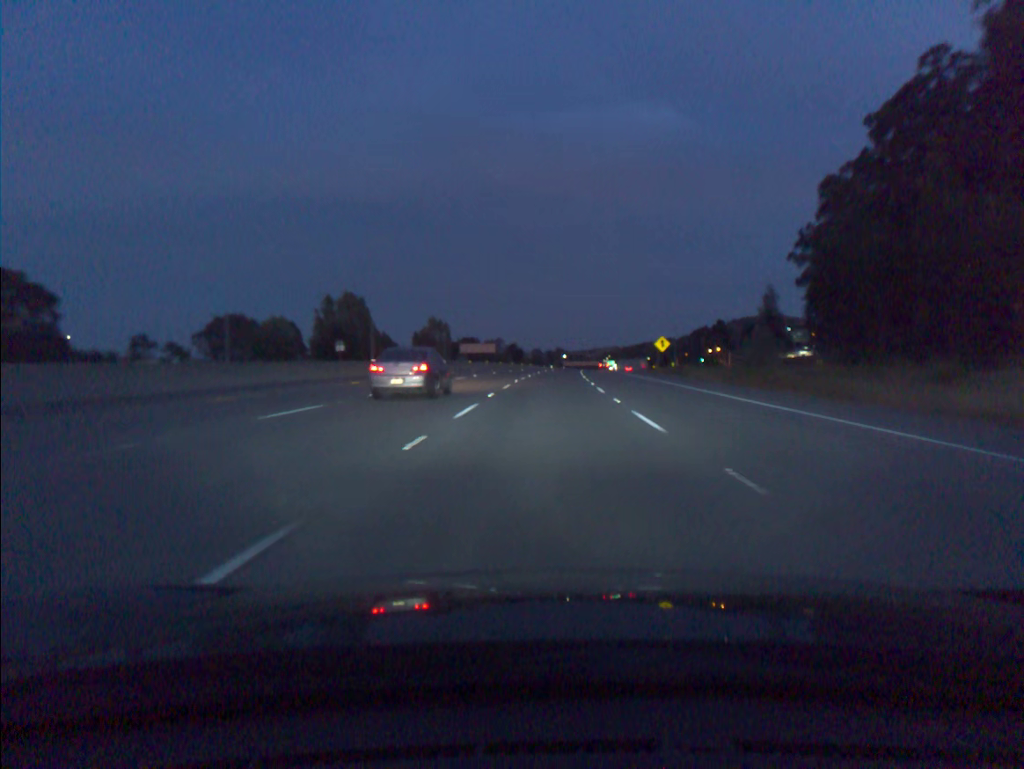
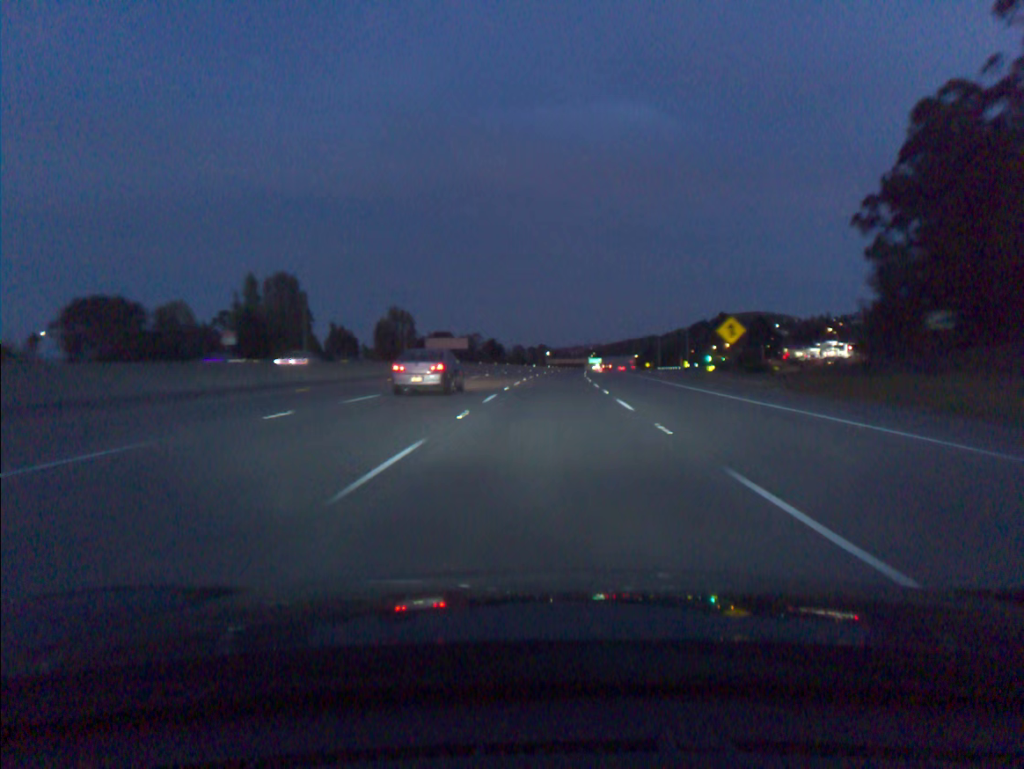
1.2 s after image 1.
(+0.4, +36.9) m; +1°
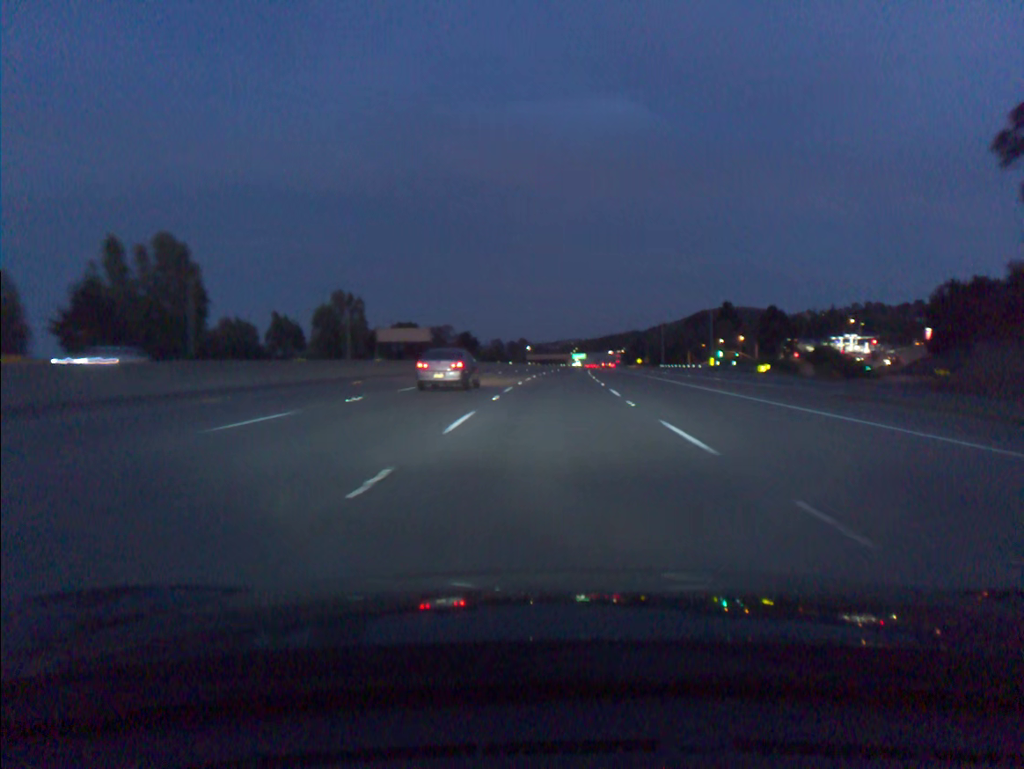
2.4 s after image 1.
(+0.4, +37.0) m; +1°
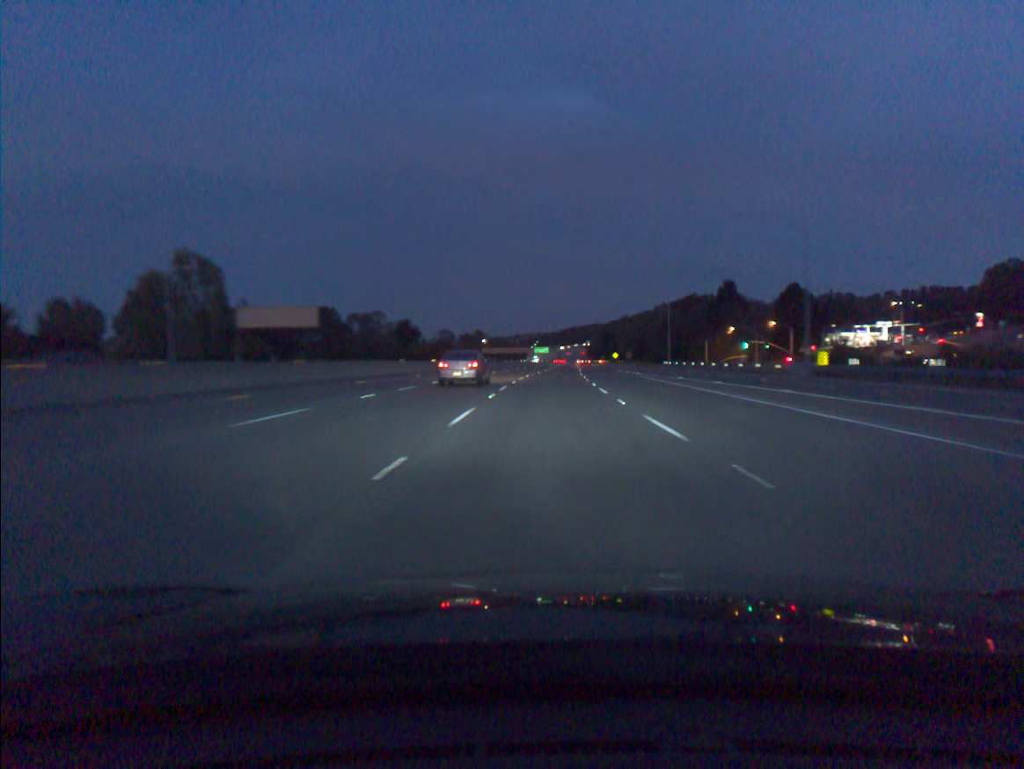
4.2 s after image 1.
(+1.4, +55.5) m; +3°
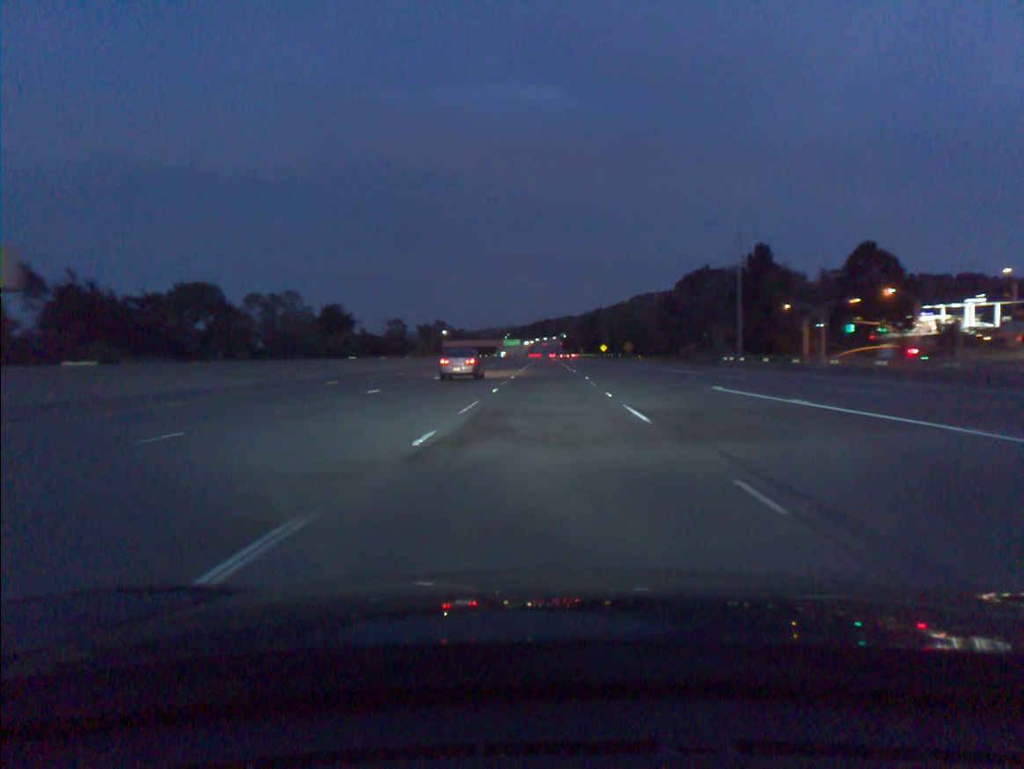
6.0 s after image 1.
(+1.1, +55.4) m; +2°
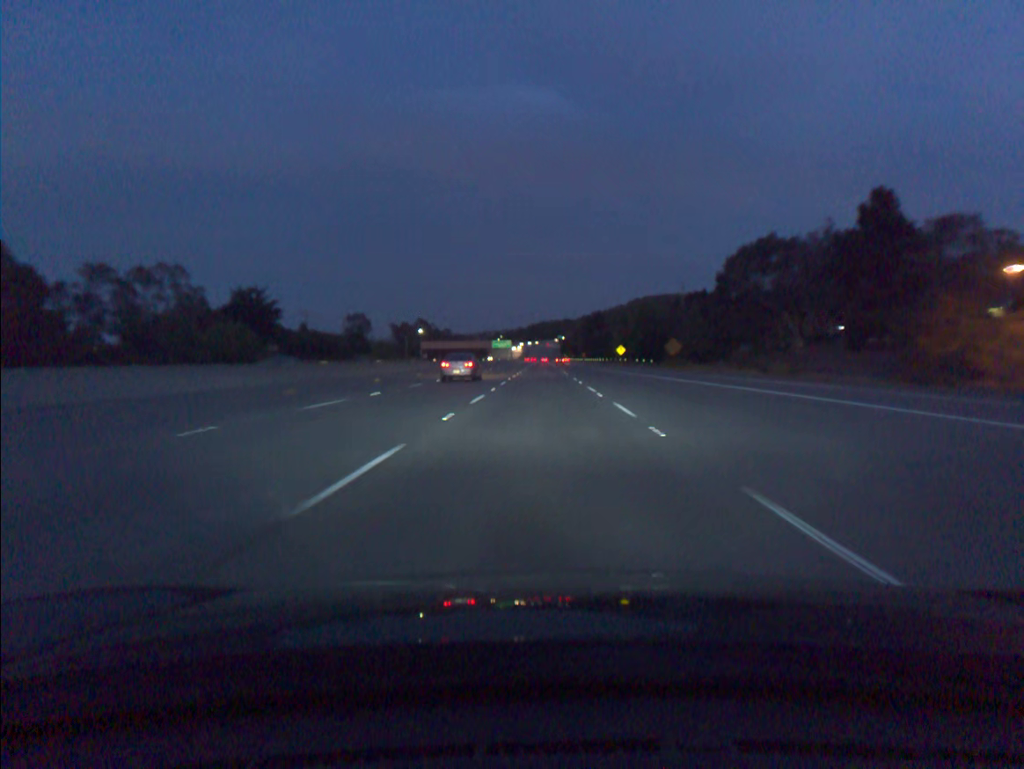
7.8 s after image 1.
(+0.4, +55.3) m; 0°
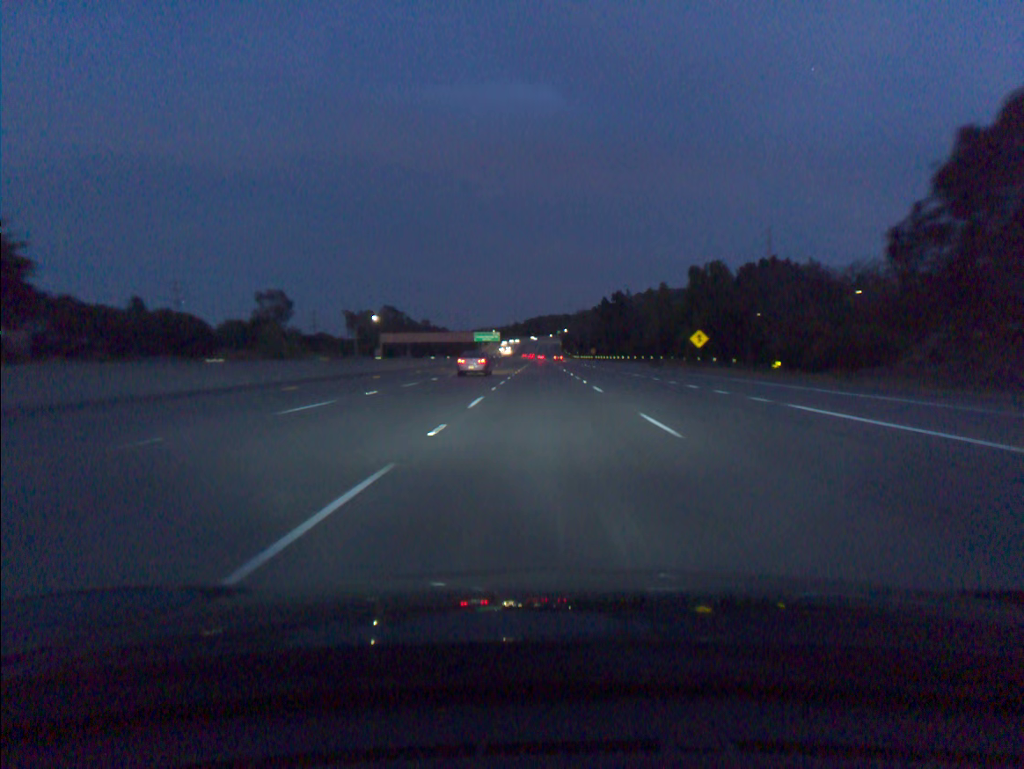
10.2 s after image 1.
(-0.3, +73.6) m; 0°
